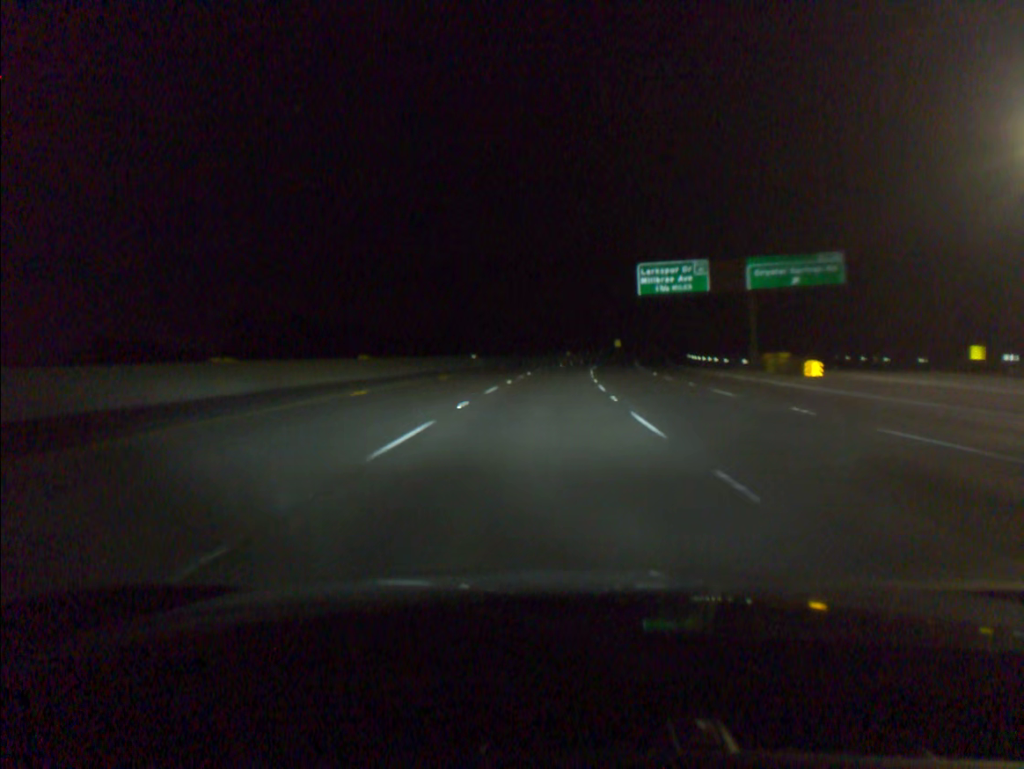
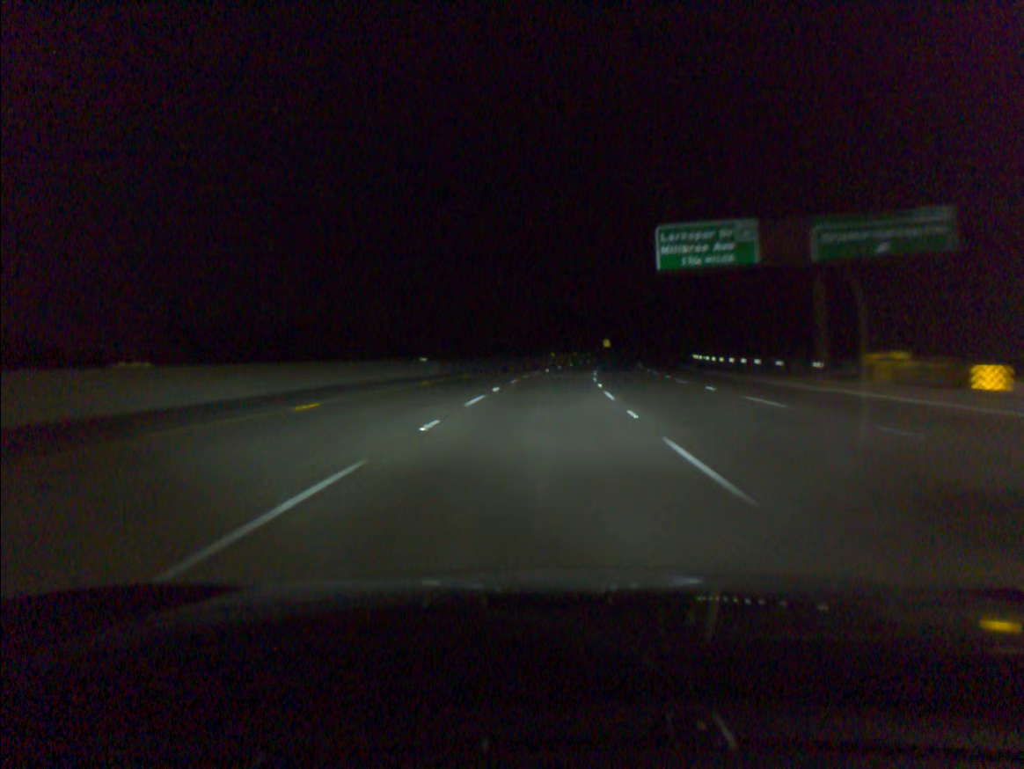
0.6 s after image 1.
(+0.2, +19.2) m; +1°
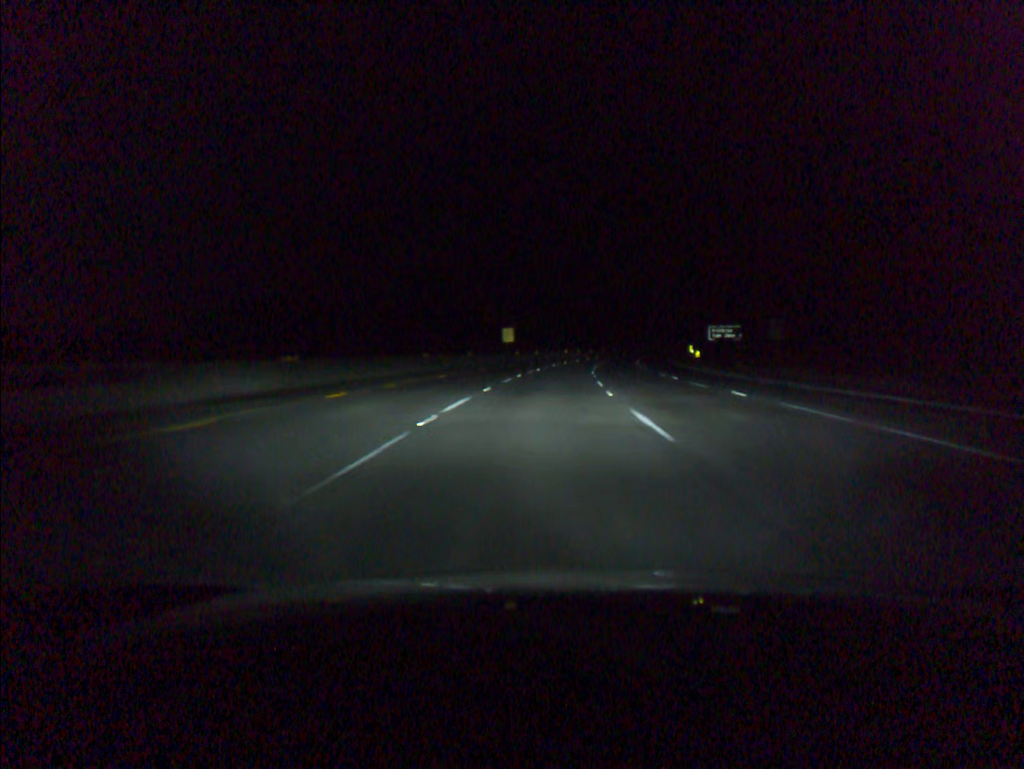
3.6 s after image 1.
(+6.5, +96.0) m; +8°
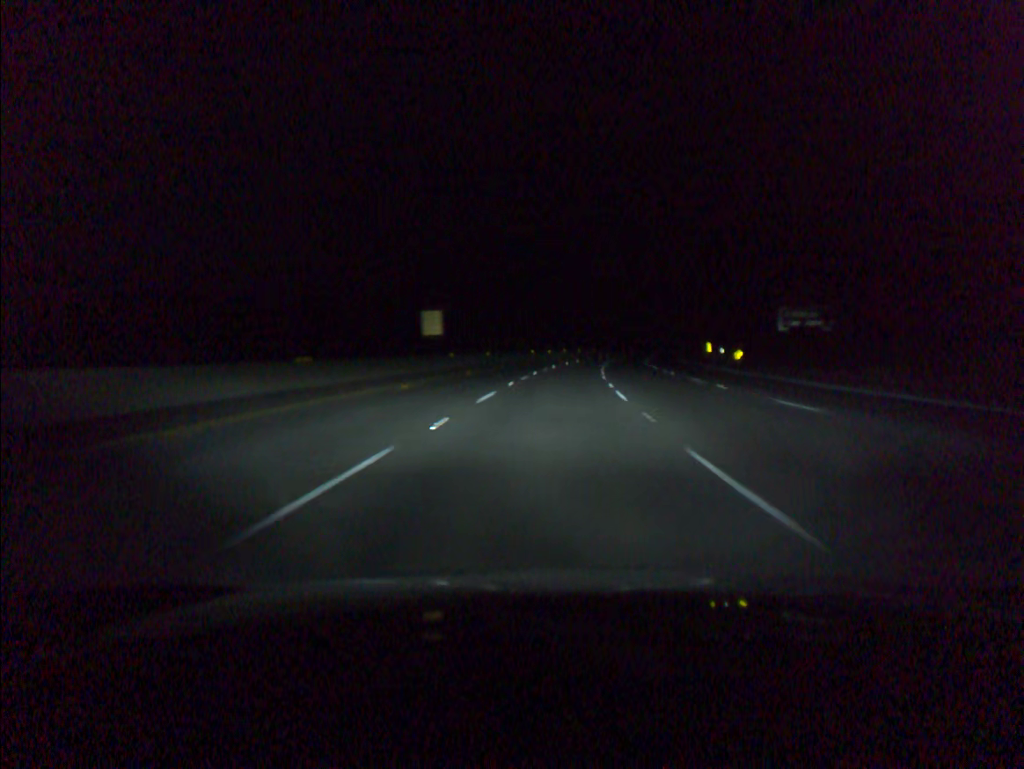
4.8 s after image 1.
(+0.9, +38.8) m; +3°
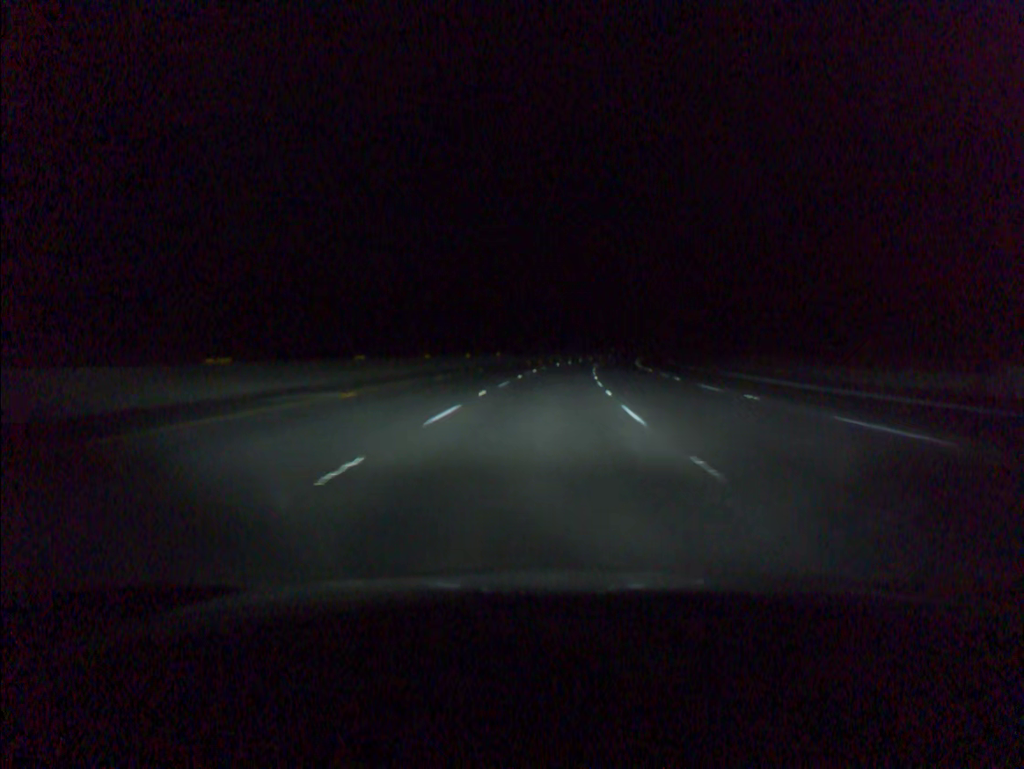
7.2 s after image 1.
(+4.8, +77.9) m; +7°
